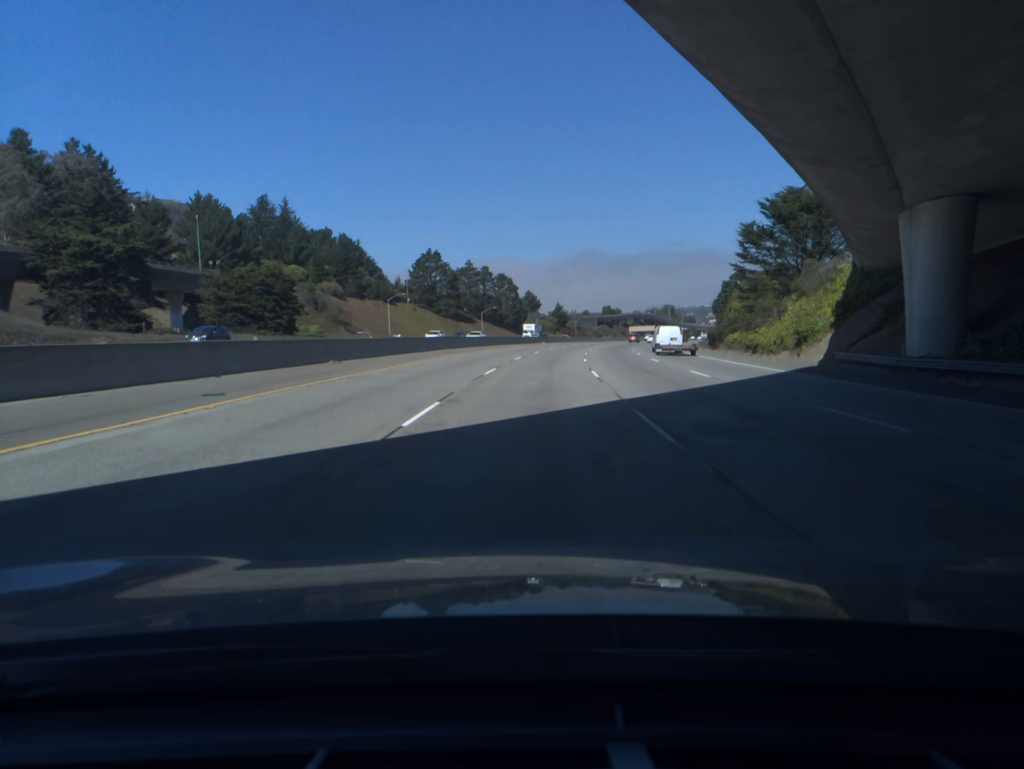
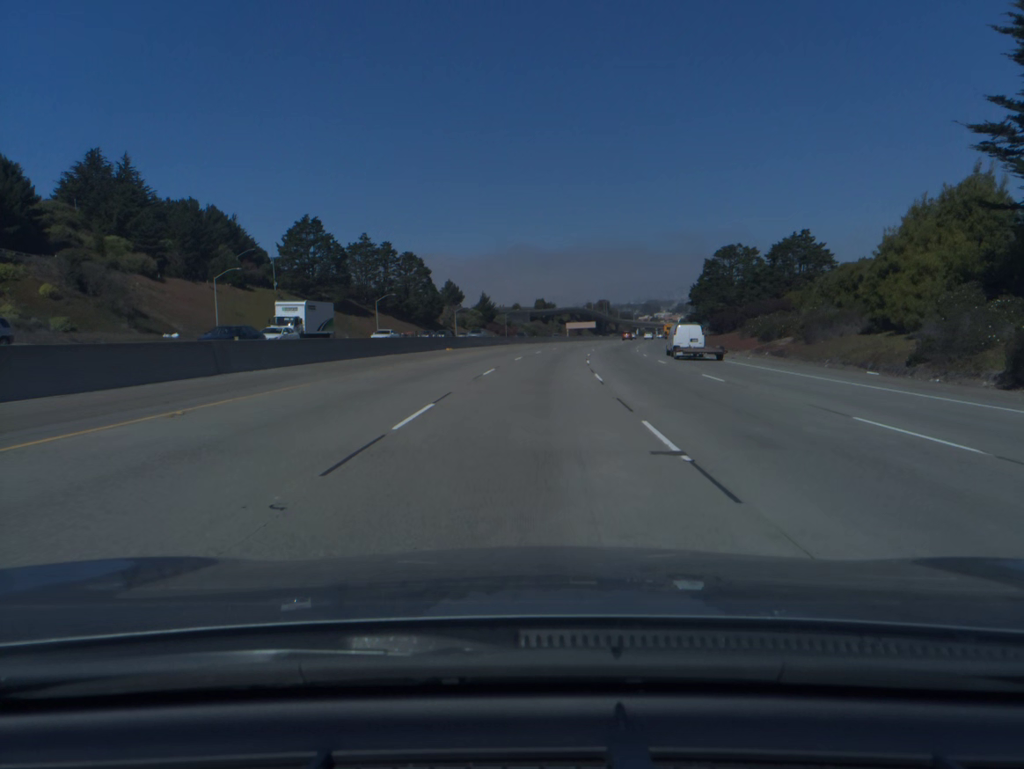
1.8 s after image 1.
(+2.4, +58.4) m; +5°
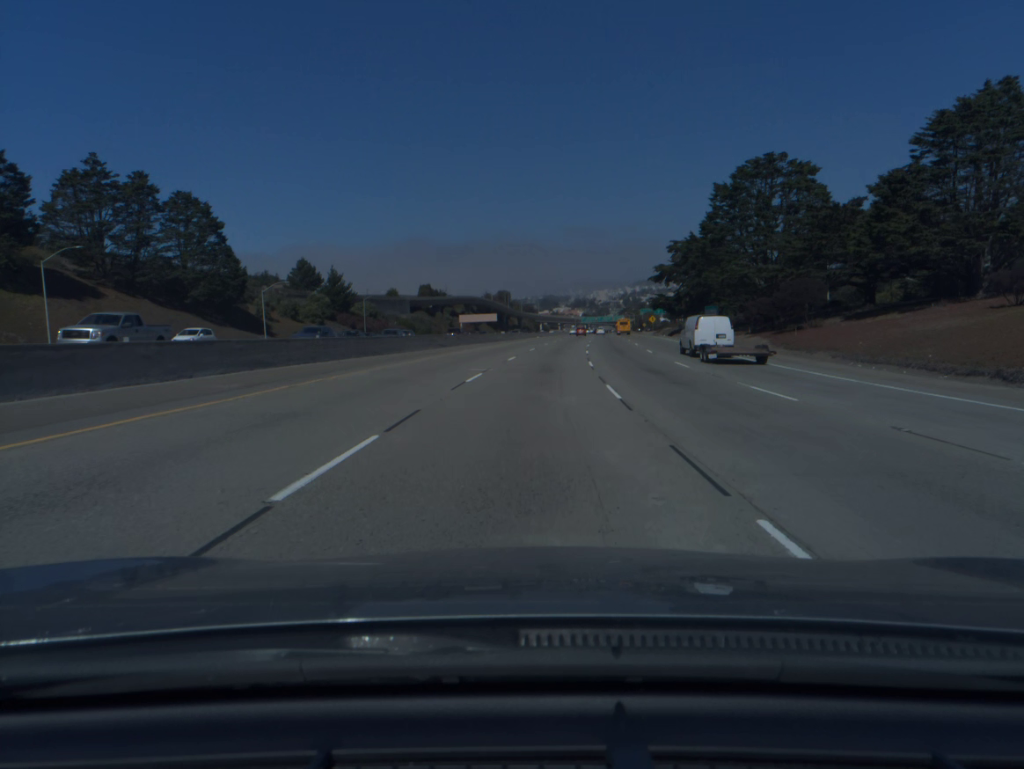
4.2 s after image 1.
(+4.9, +77.6) m; +7°
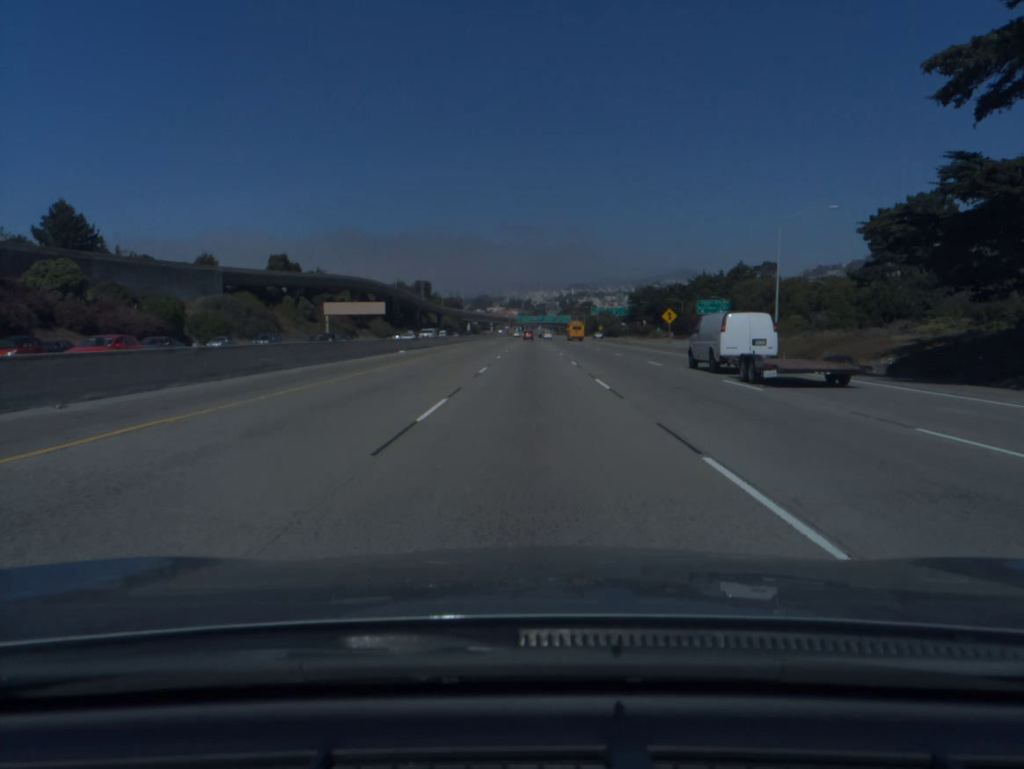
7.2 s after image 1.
(+5.6, +96.7) m; +5°
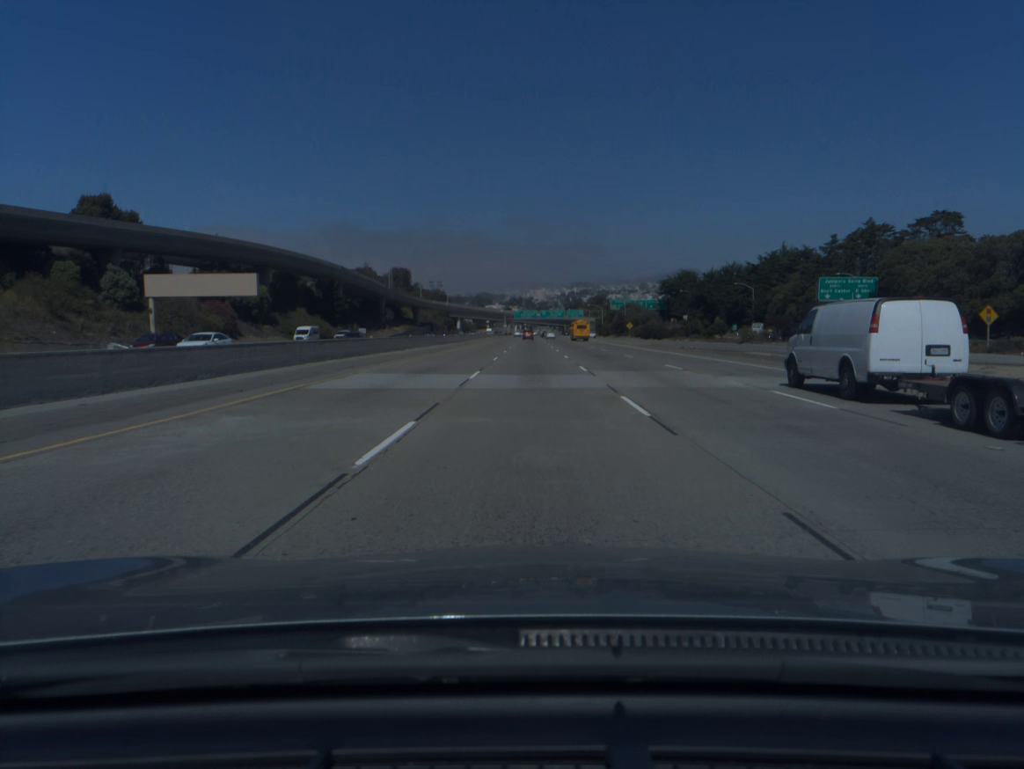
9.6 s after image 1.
(+0.1, +77.1) m; 0°
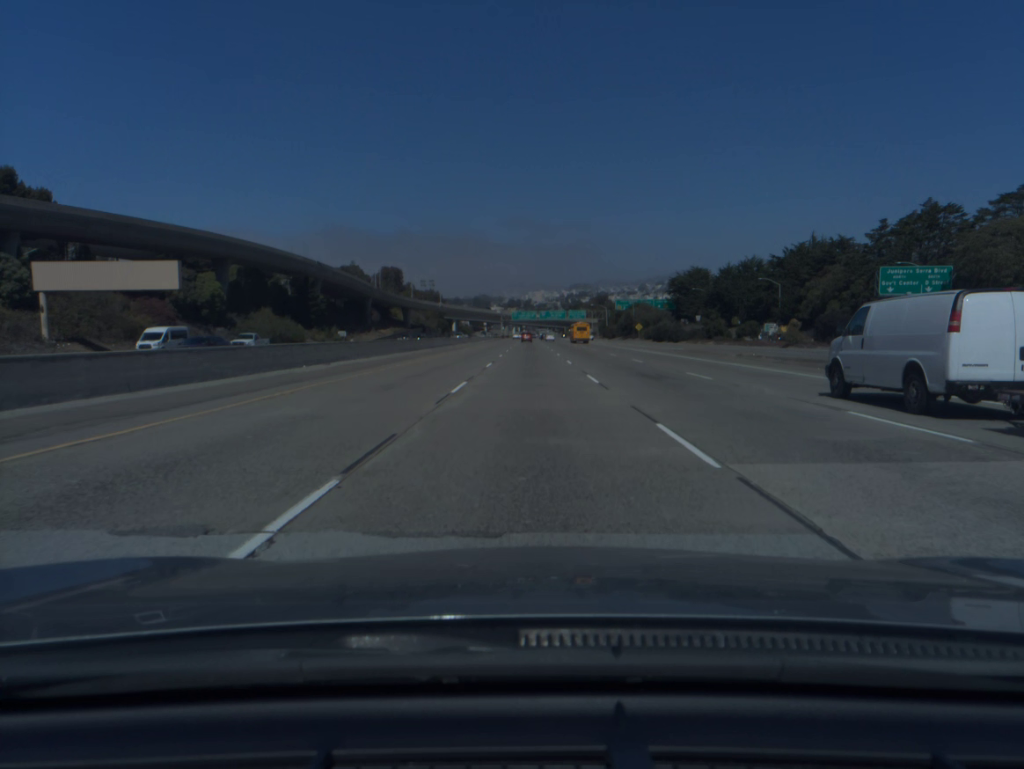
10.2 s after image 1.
(0.0, +19.3) m; 0°
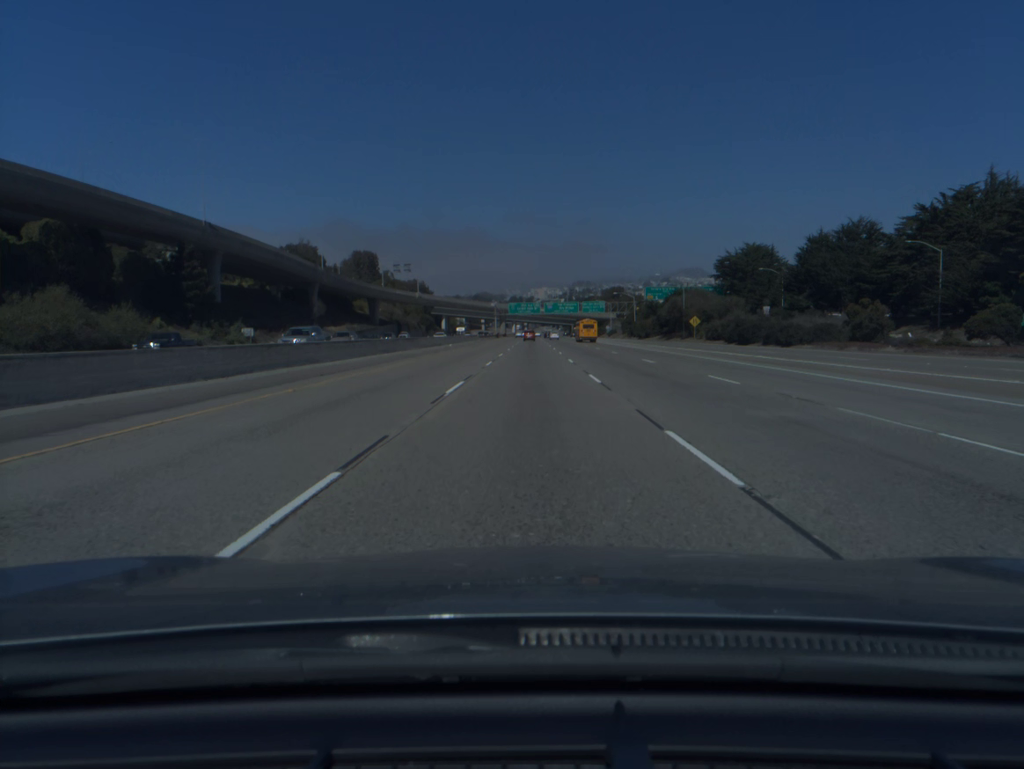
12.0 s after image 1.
(0.0, +58.1) m; 0°
